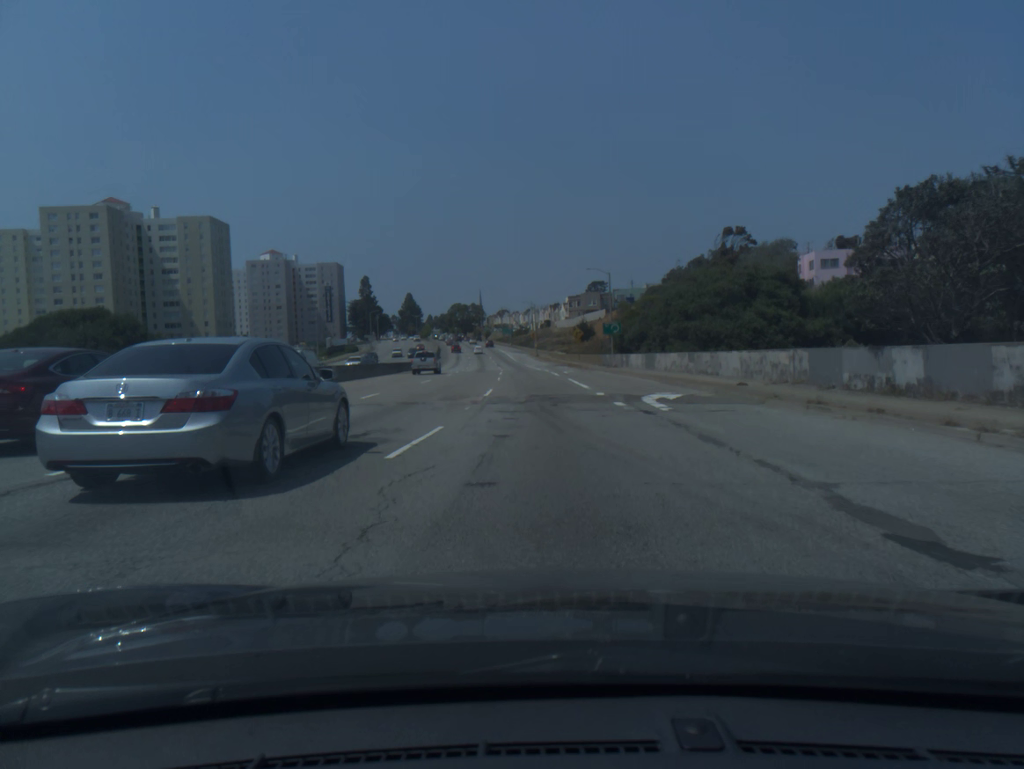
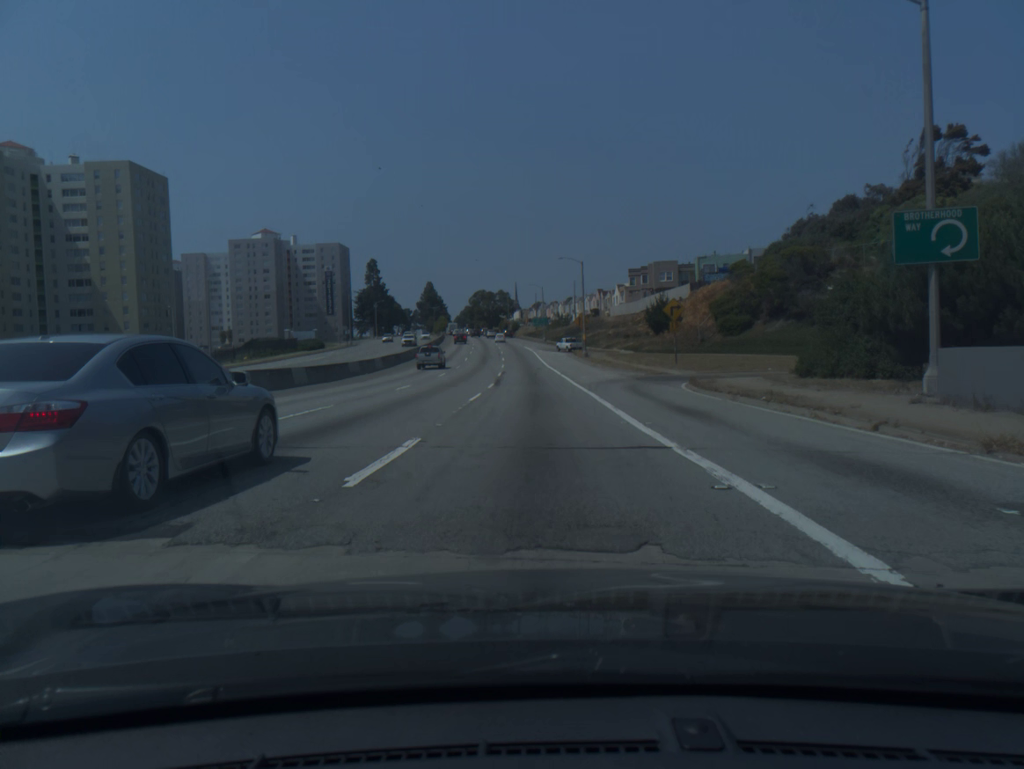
(-1.3, +58.6) m; -3°
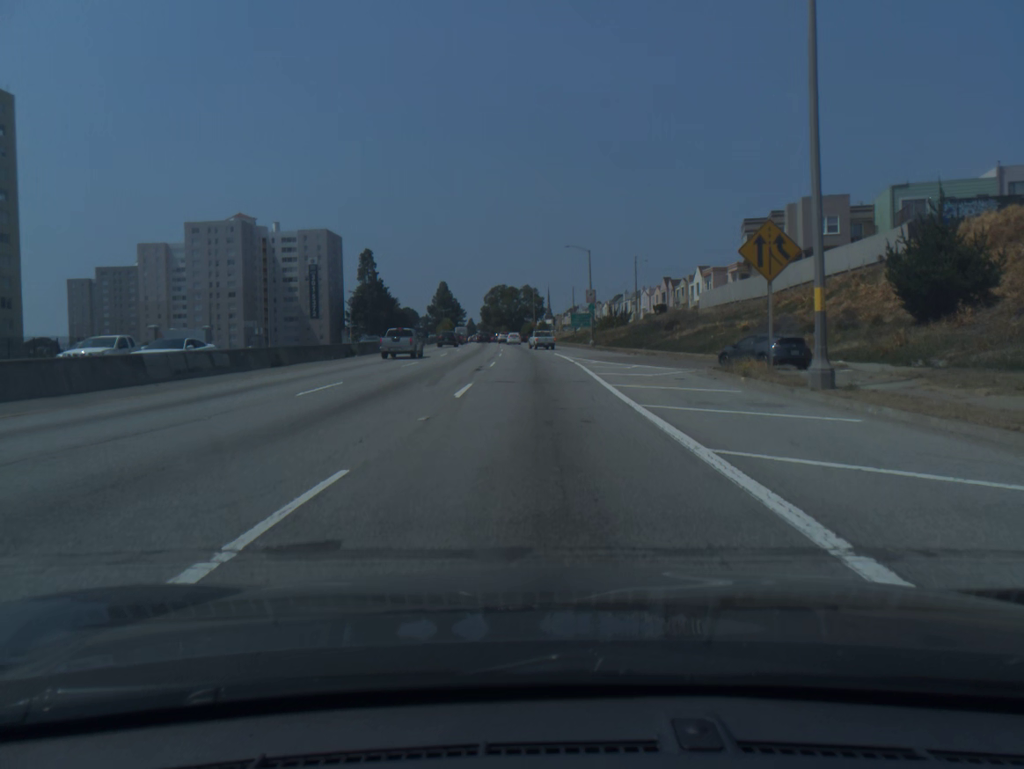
(-1.2, +58.1) m; -2°
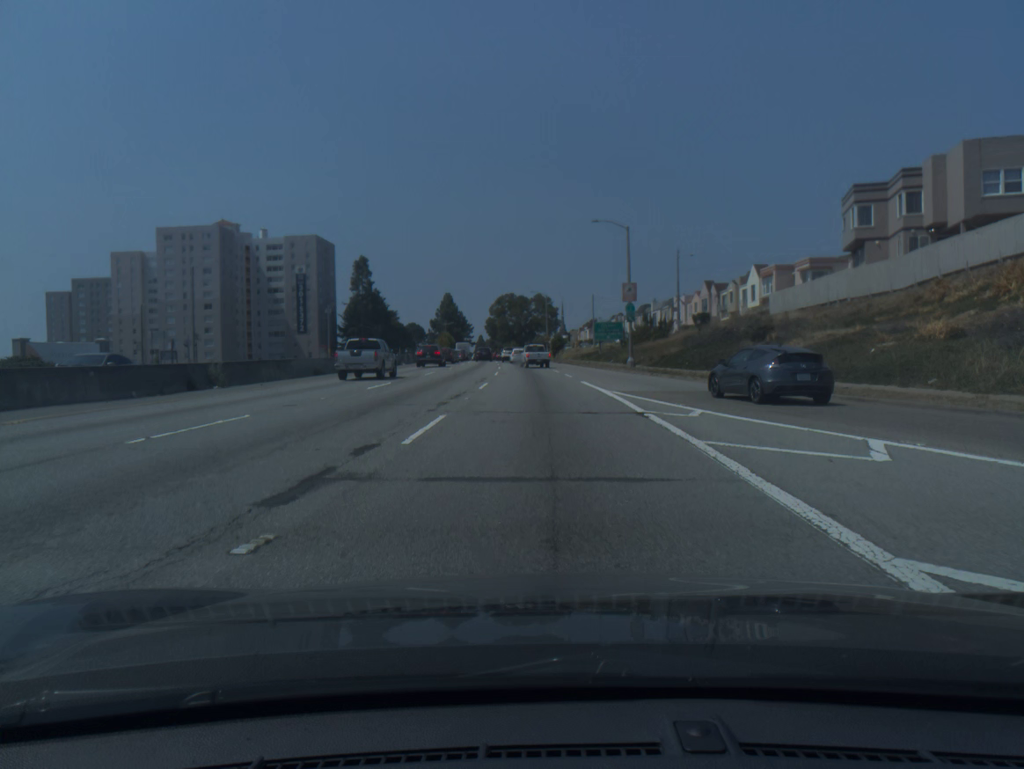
(-0.2, +22.5) m; -1°
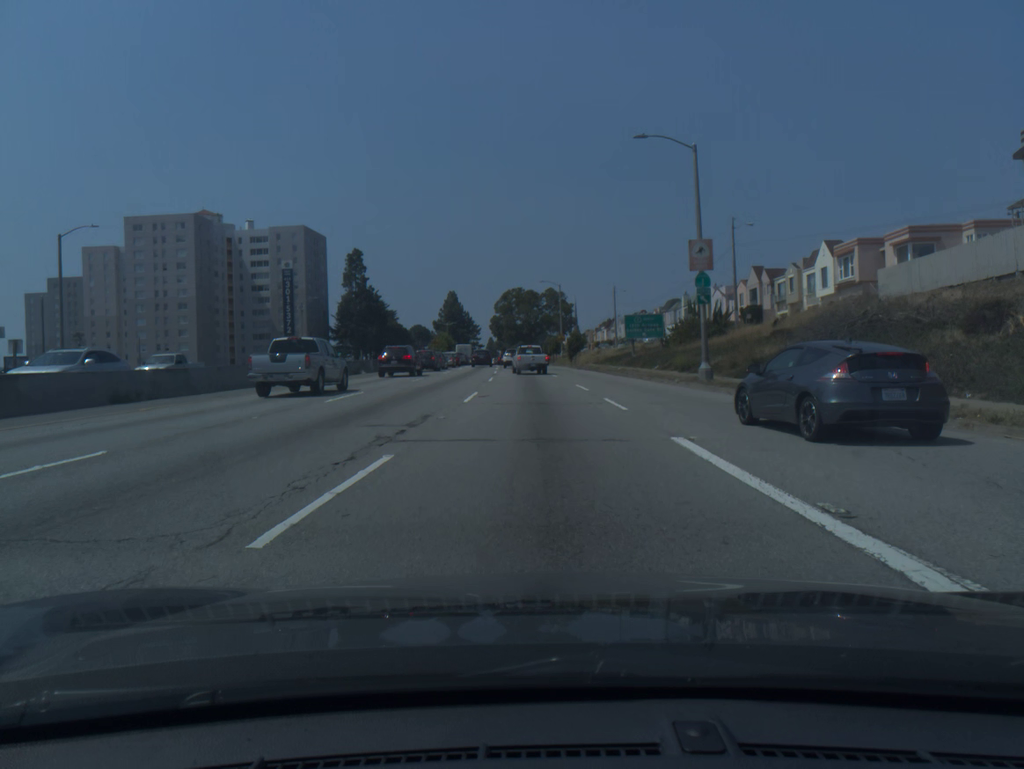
(-0.1, +20.0) m; -1°
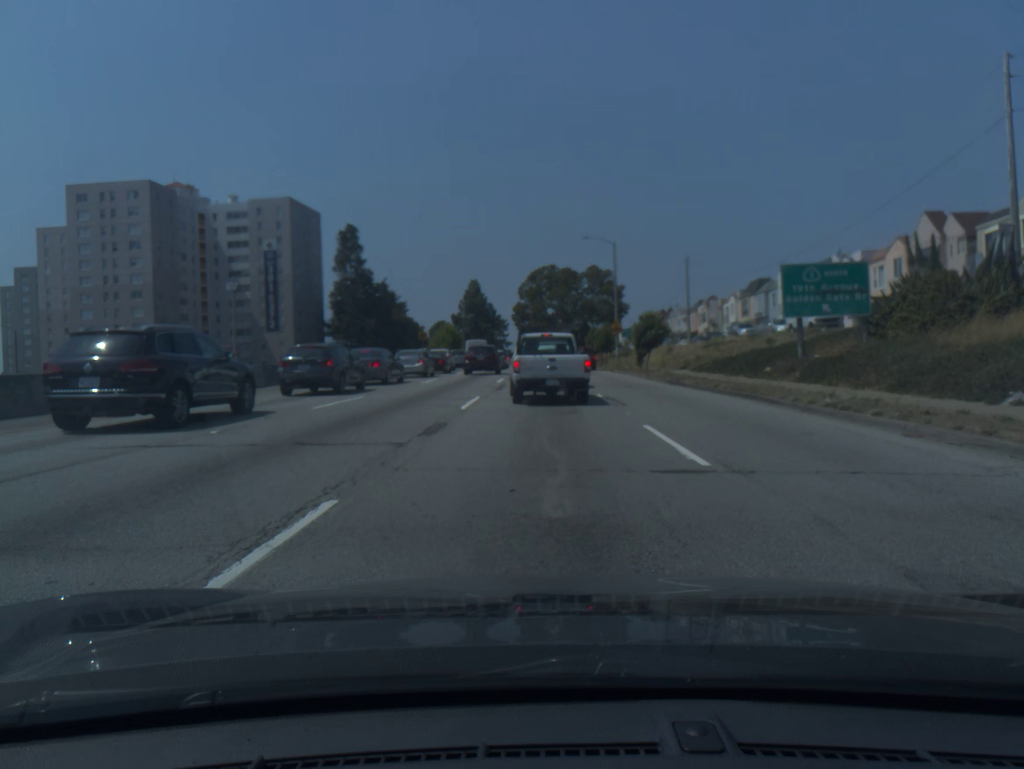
(-0.6, +33.1) m; -3°
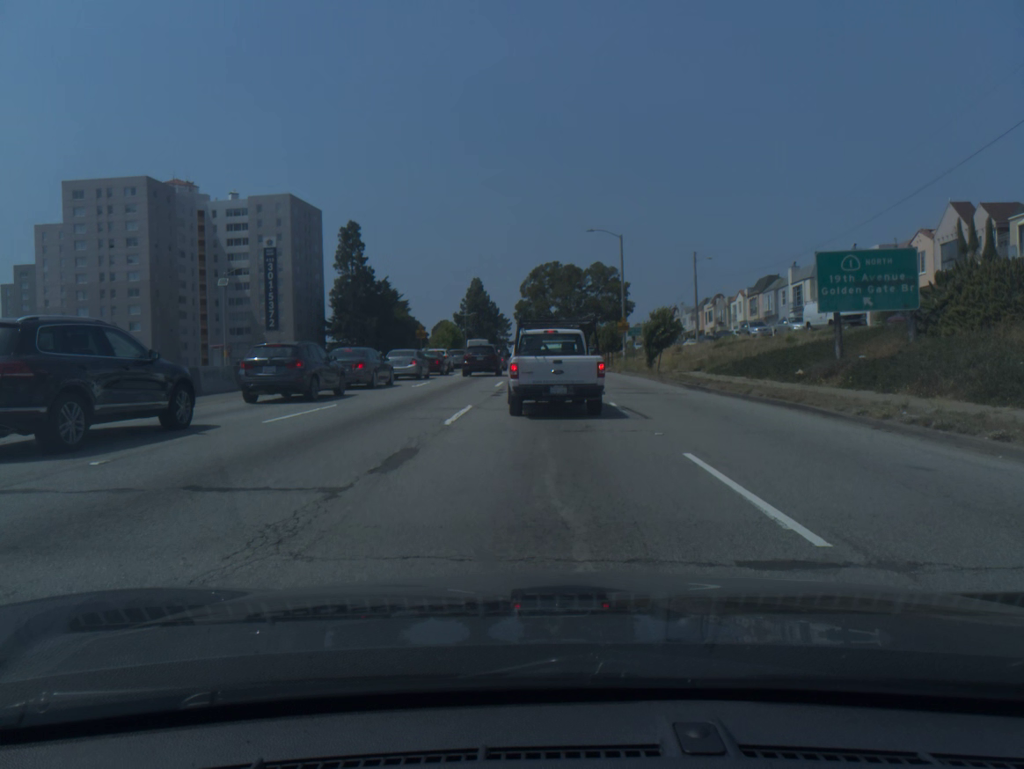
(0.0, +3.4) m; -1°
